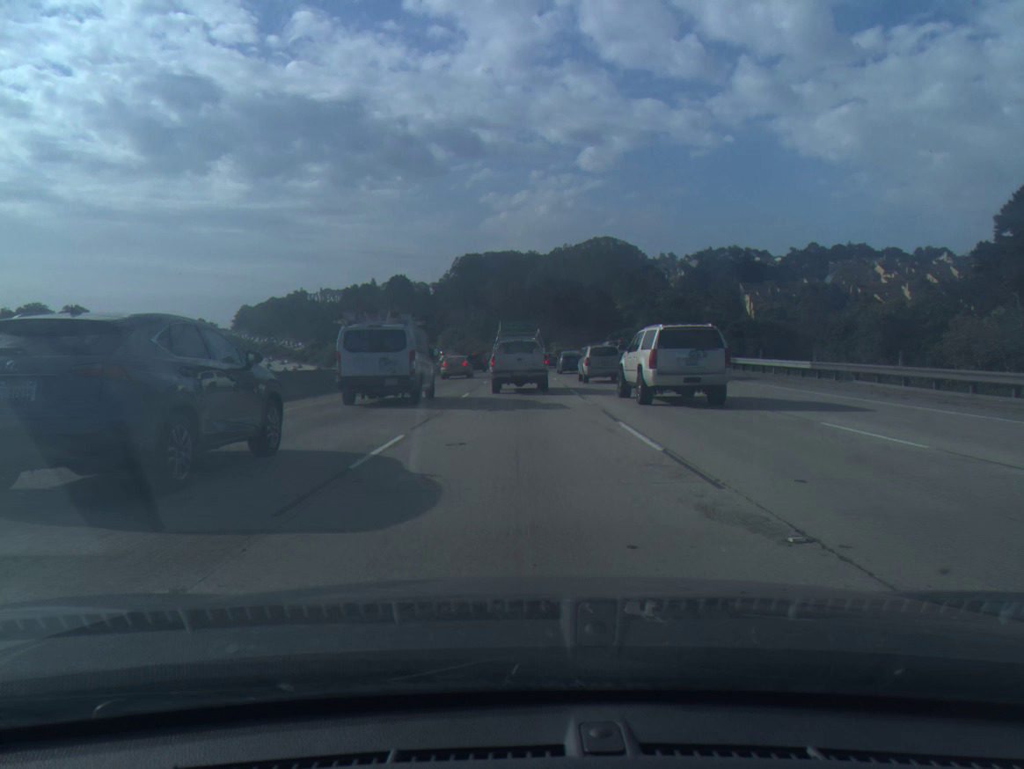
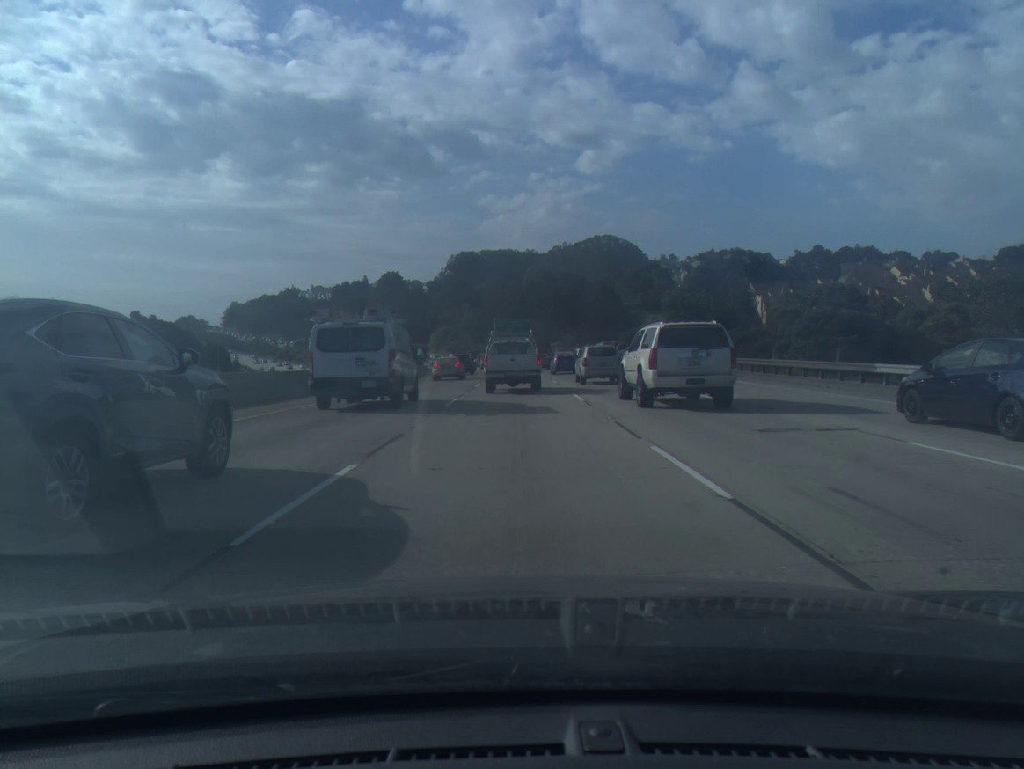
(+0.1, +18.1) m; 0°
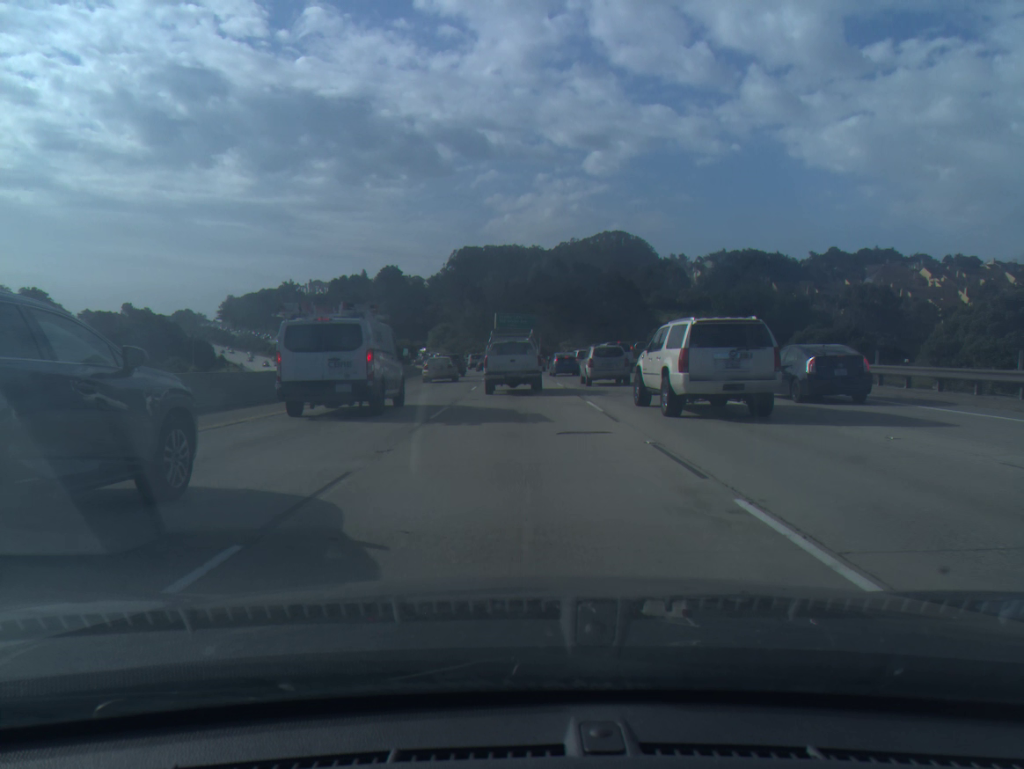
(-0.1, +18.4) m; 0°
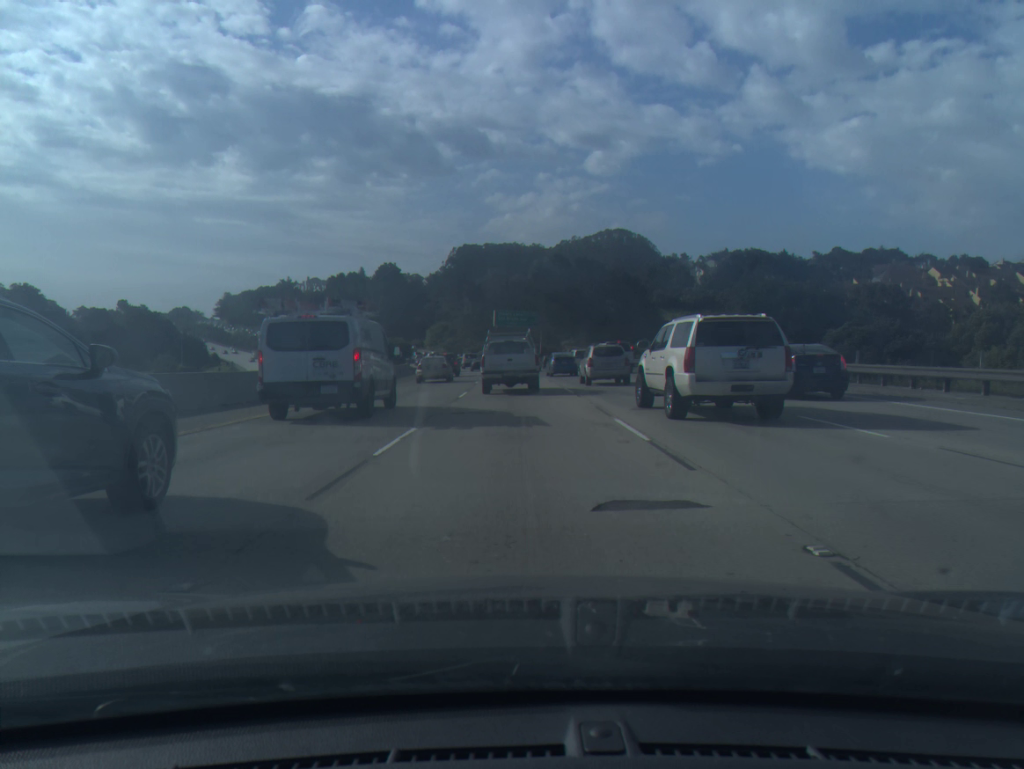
(0.0, +6.2) m; 0°
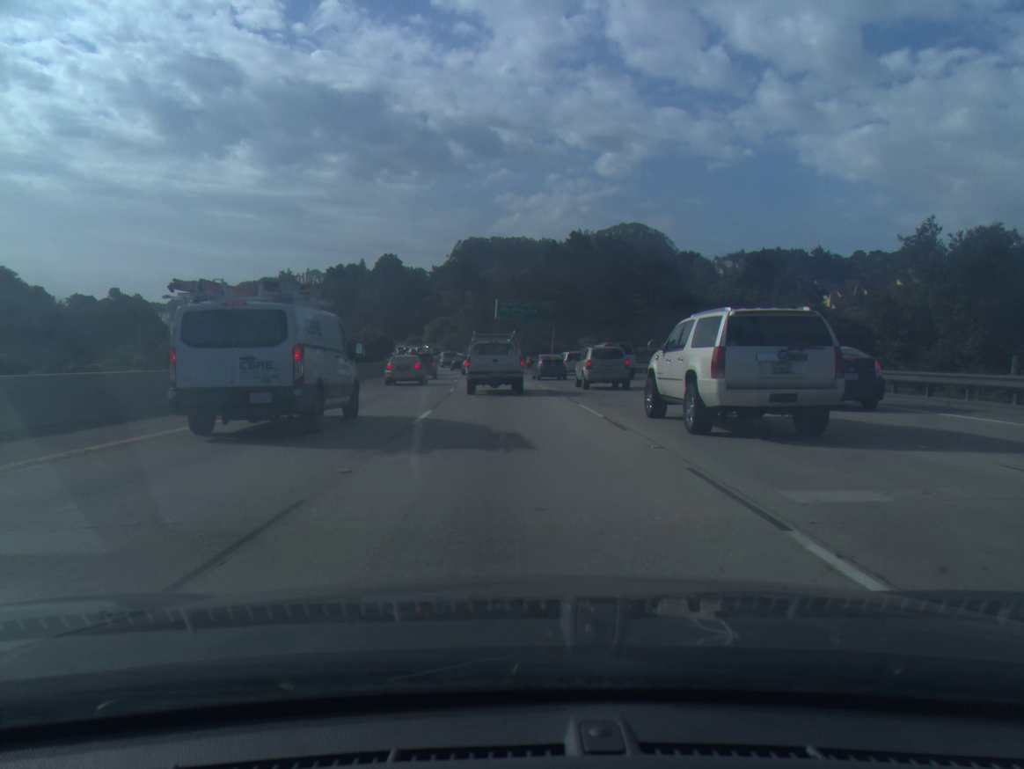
(-0.1, +24.7) m; -1°
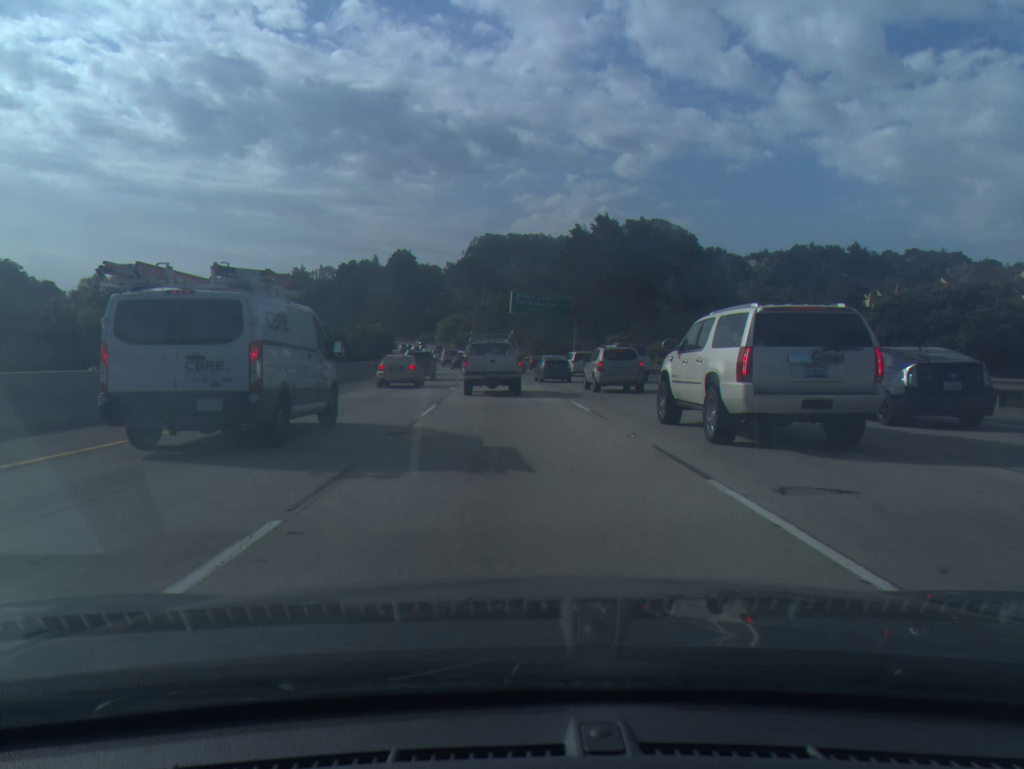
(-0.1, +12.5) m; -1°
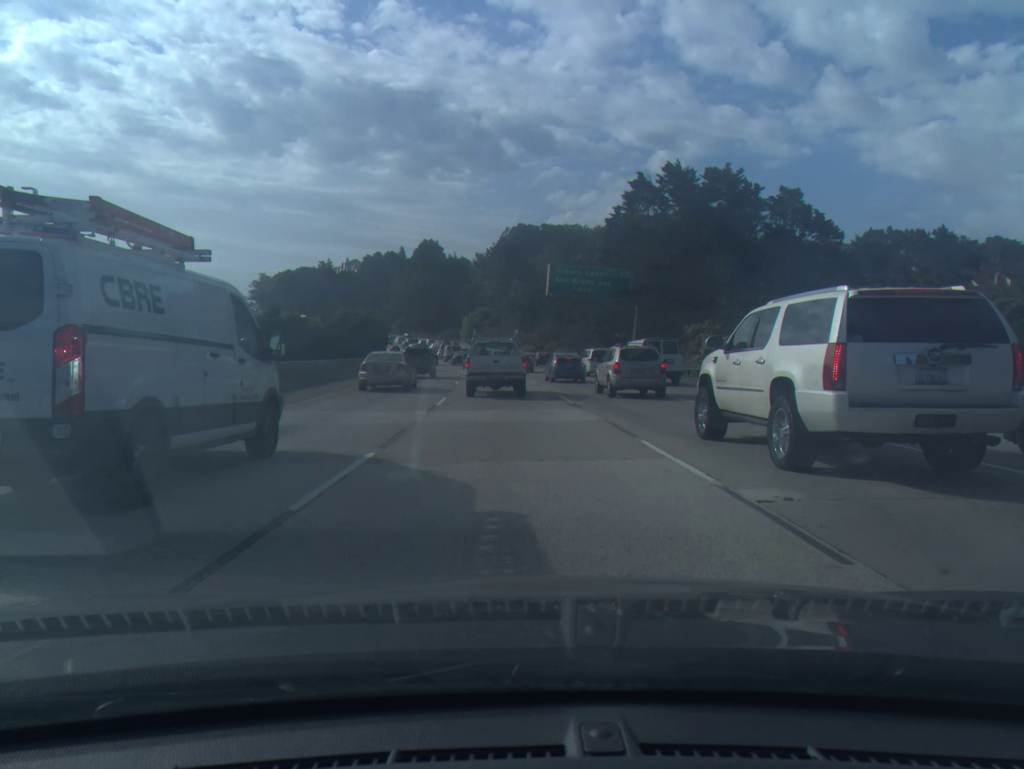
(-0.6, +24.9) m; -2°
